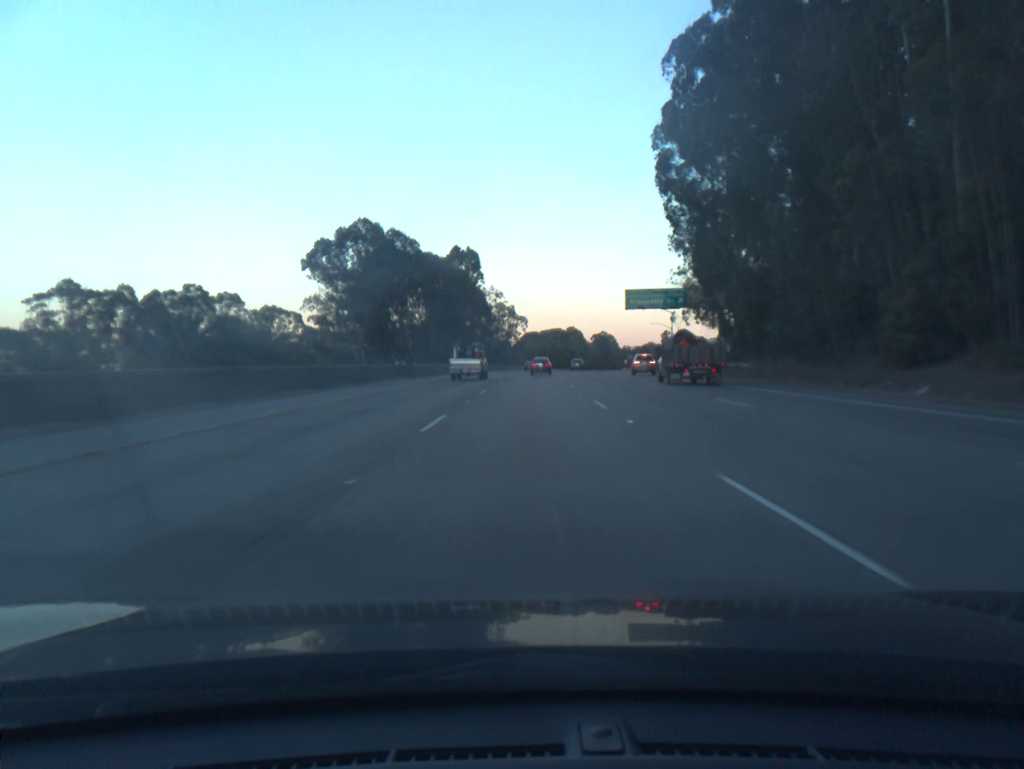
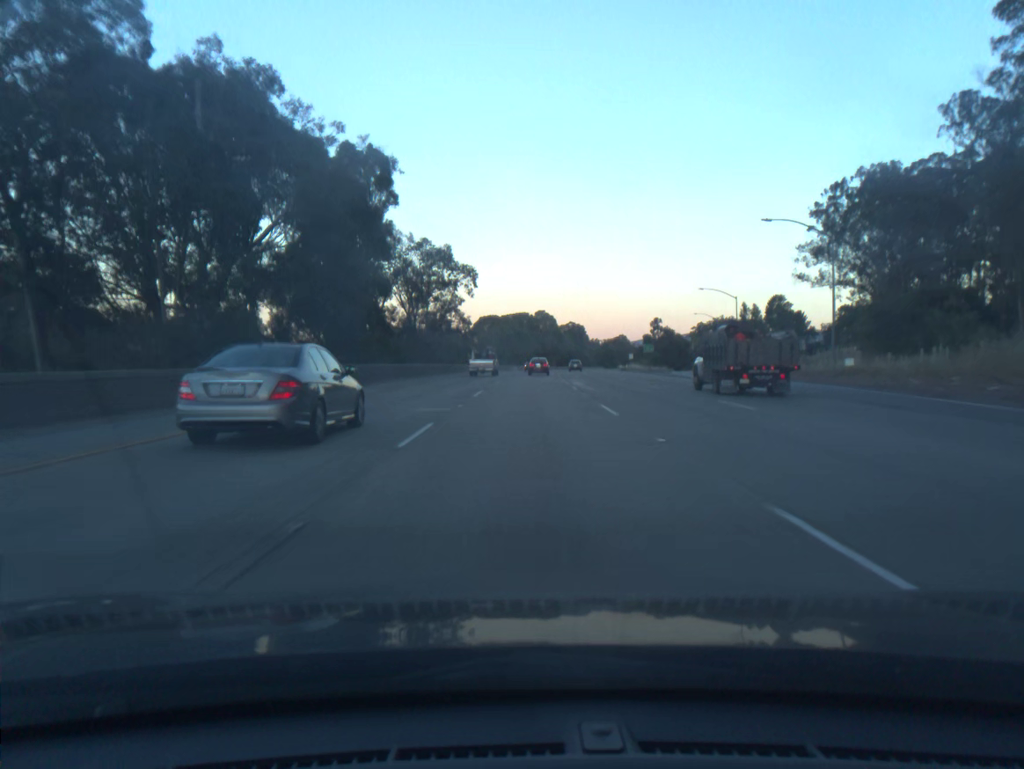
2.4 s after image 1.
(+1.9, +74.8) m; +3°
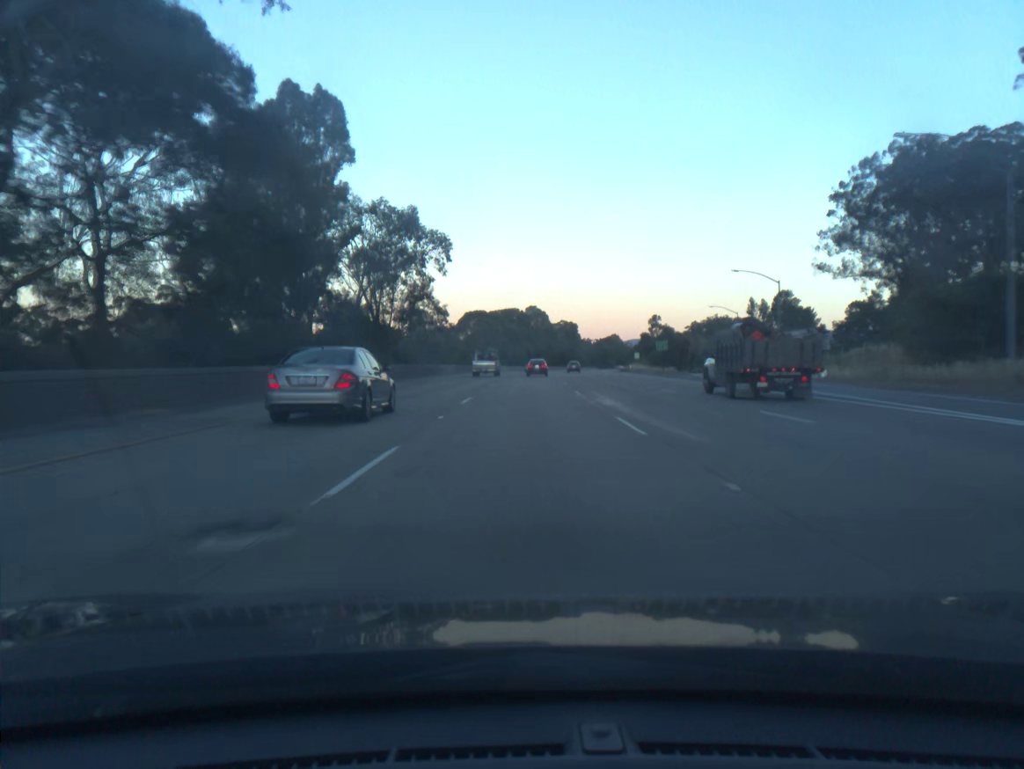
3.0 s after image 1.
(+0.1, +18.7) m; +1°
